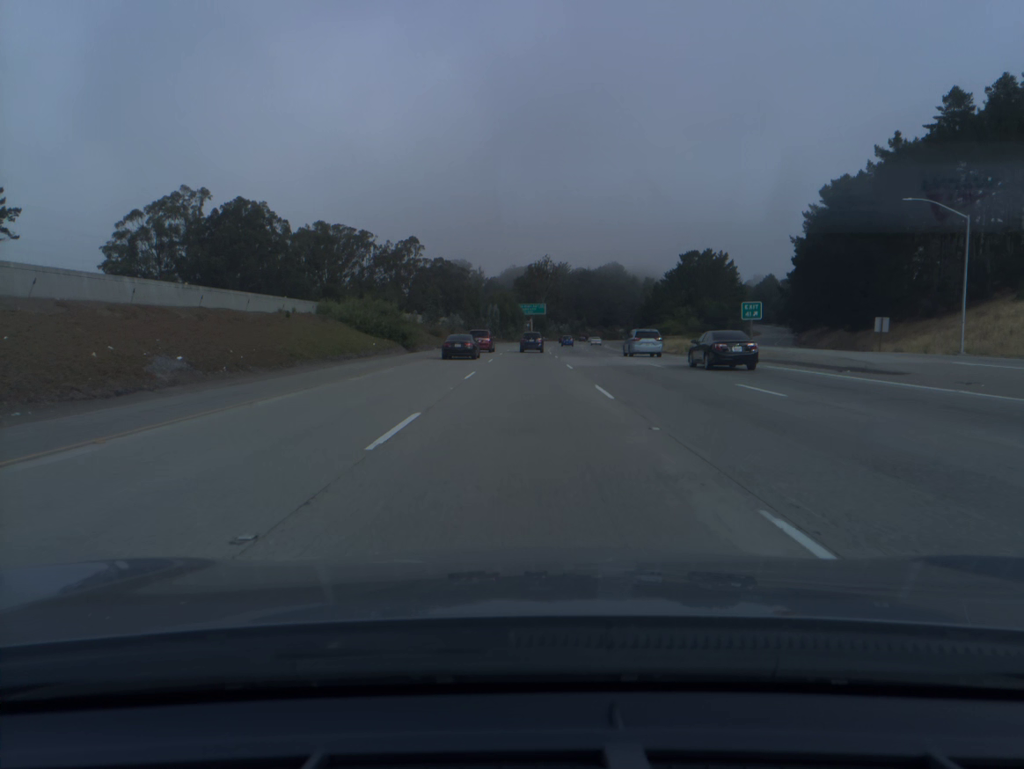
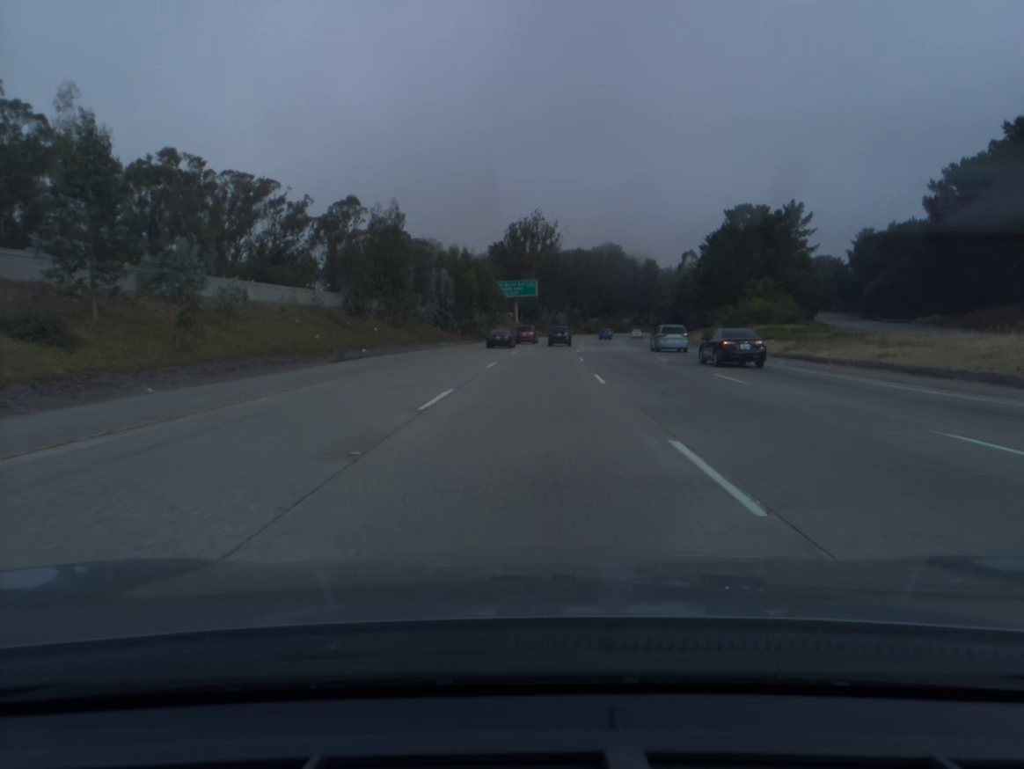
(+0.3, +69.1) m; +1°
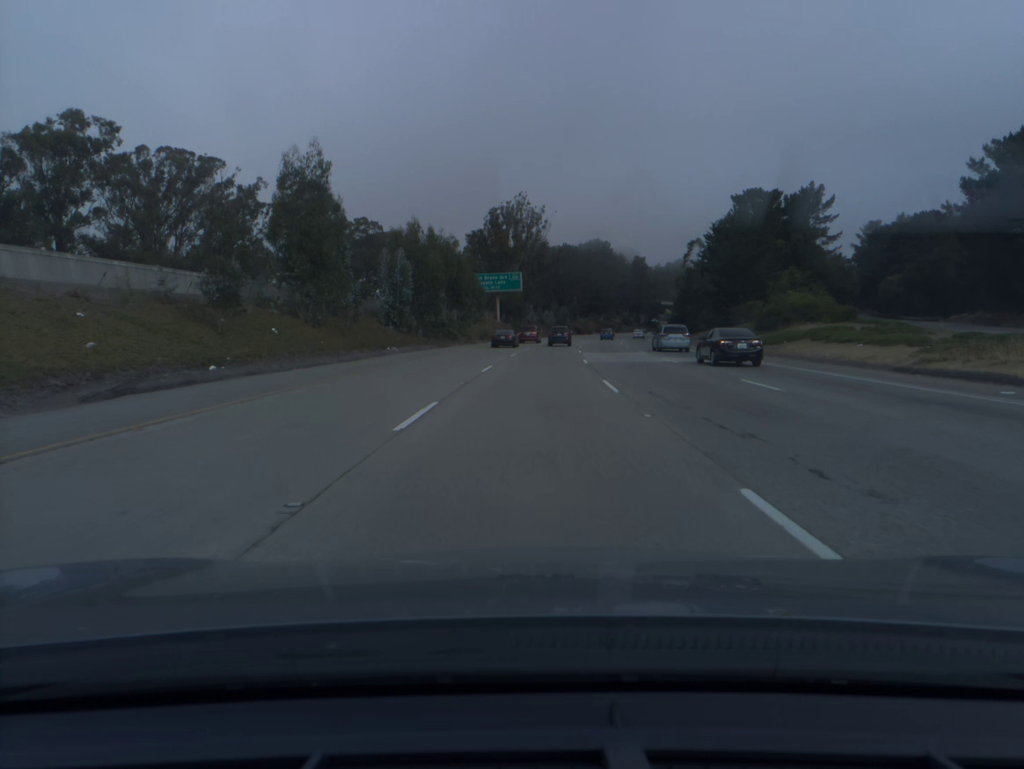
(+0.1, +17.5) m; +1°
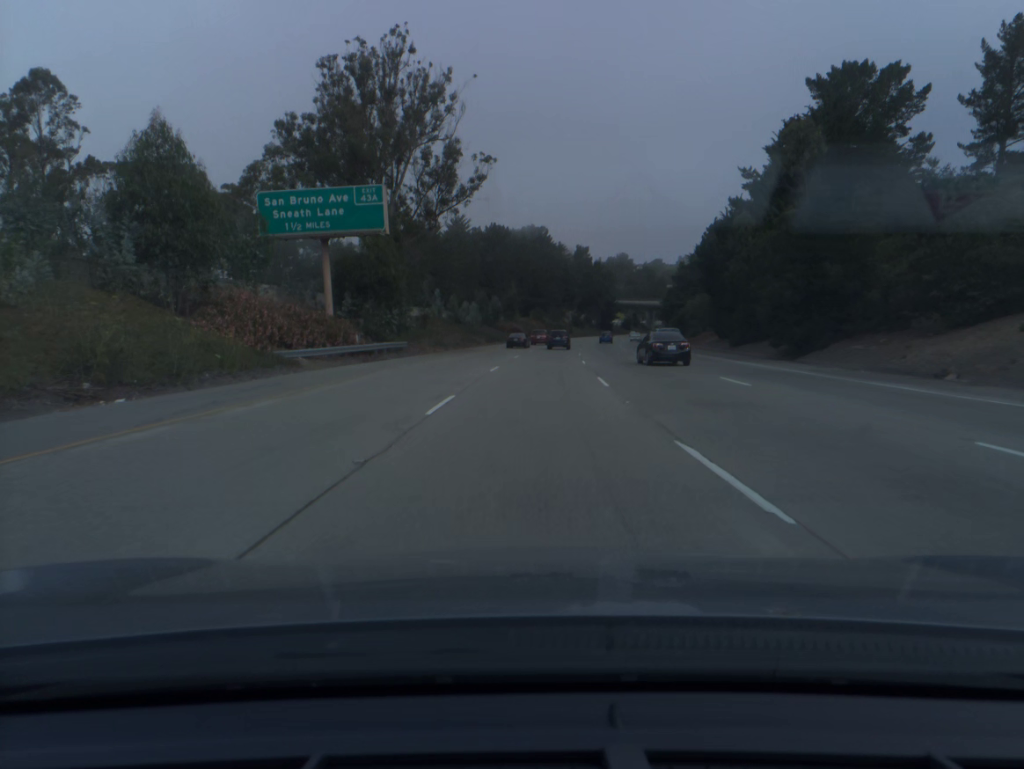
(+3.2, +70.4) m; +5°
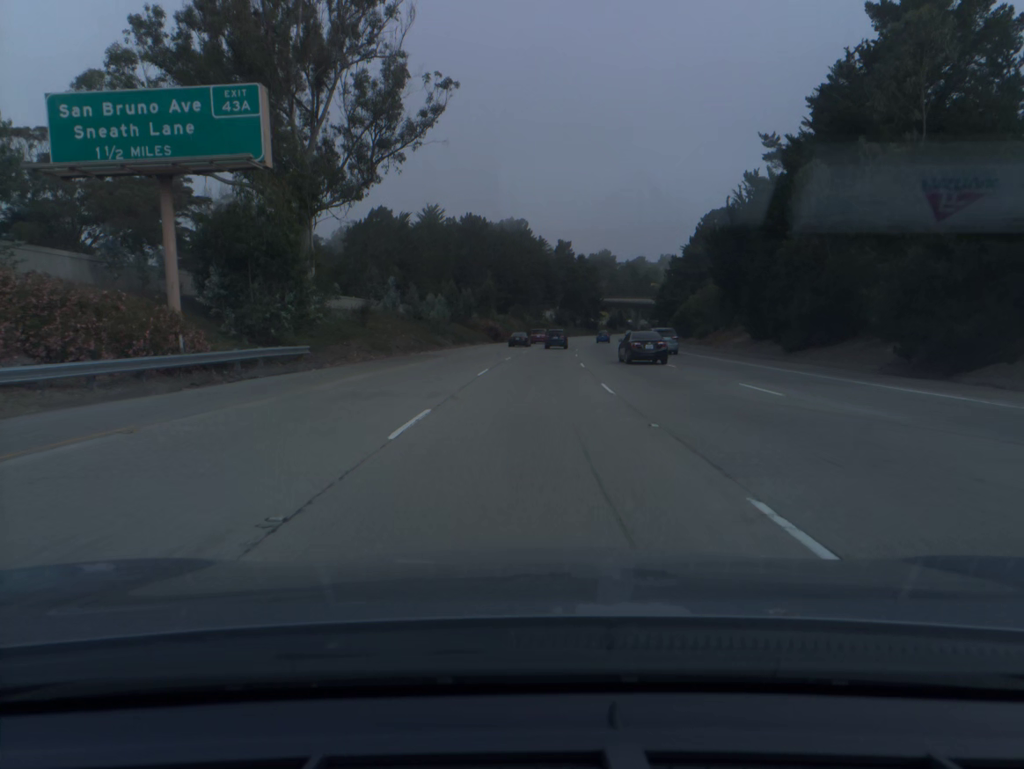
(+0.2, +17.8) m; +1°
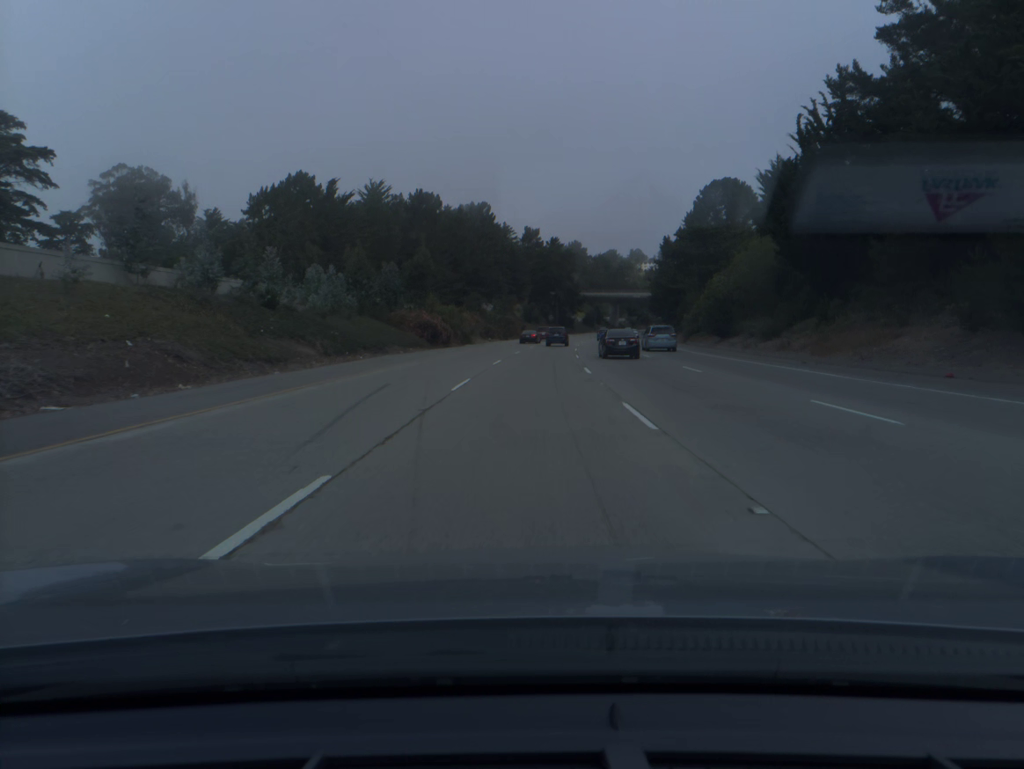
(+0.8, +35.7) m; +2°
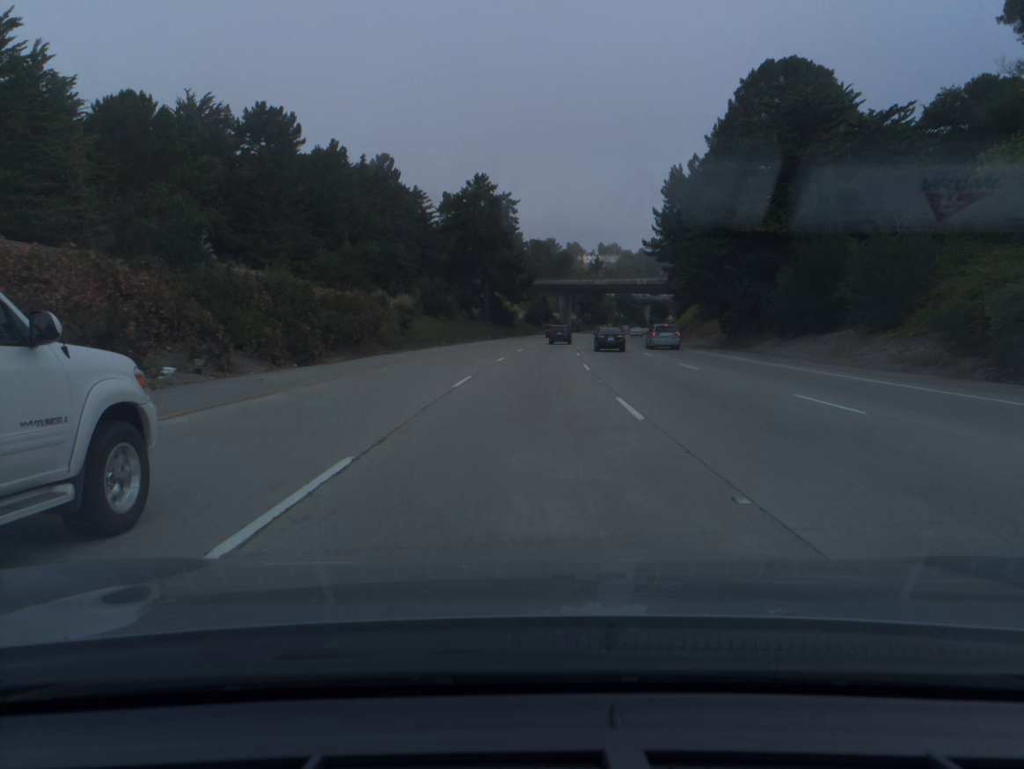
(+3.1, +71.9) m; +5°
